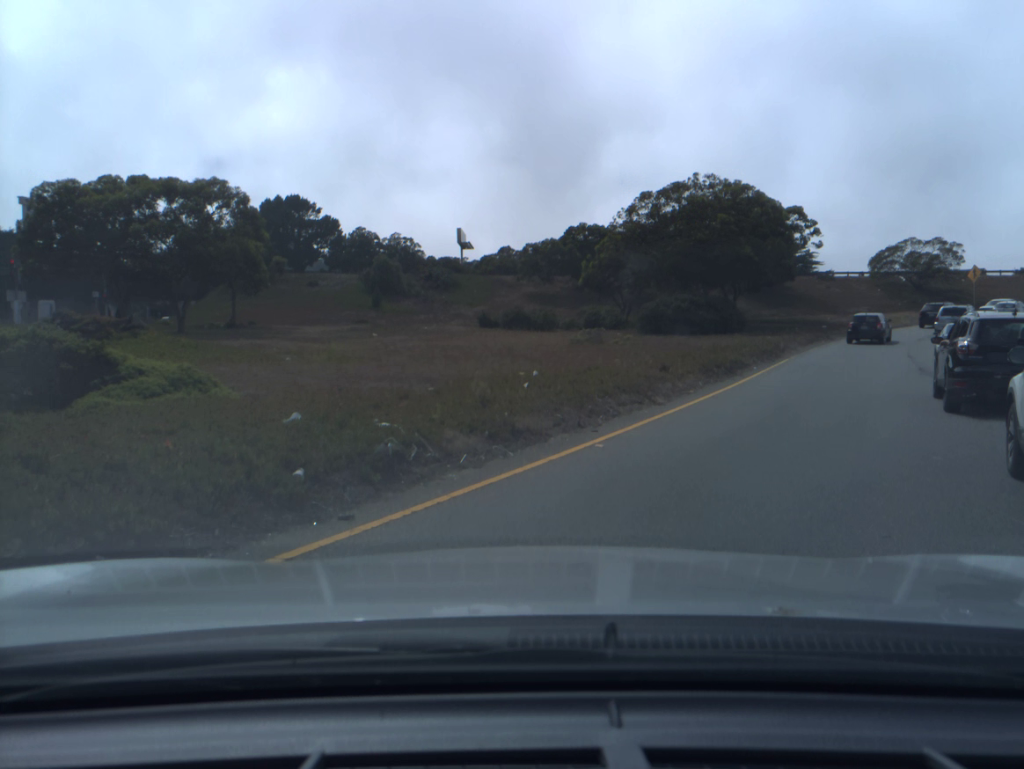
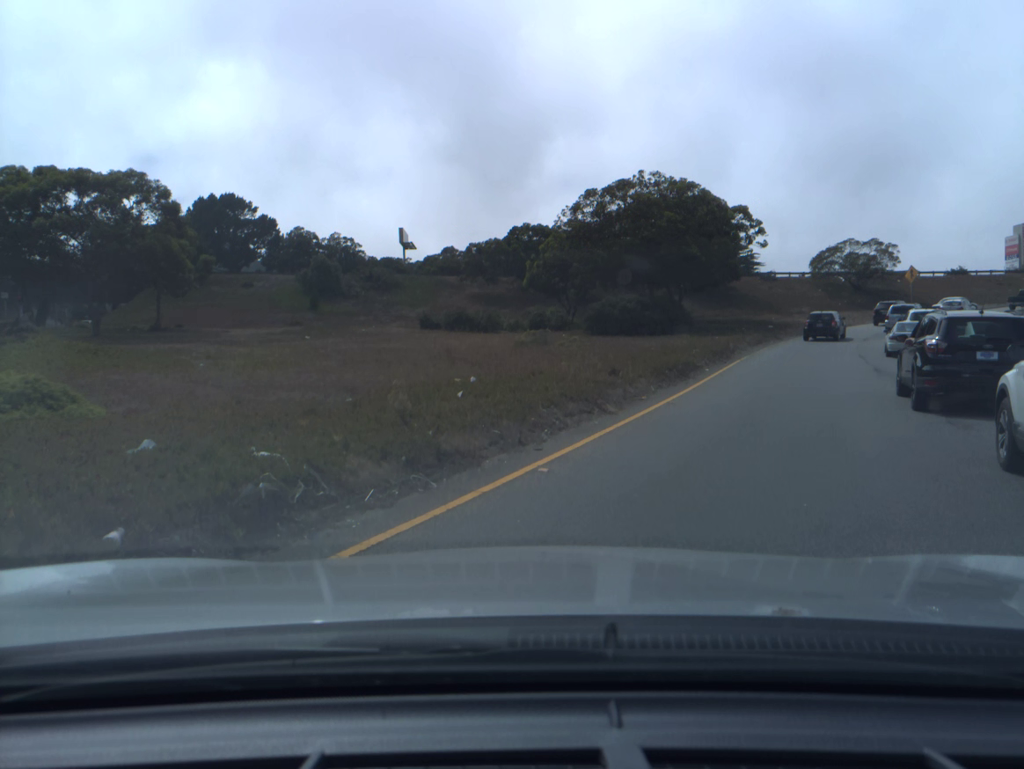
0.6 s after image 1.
(+0.1, +1.7) m; +6°
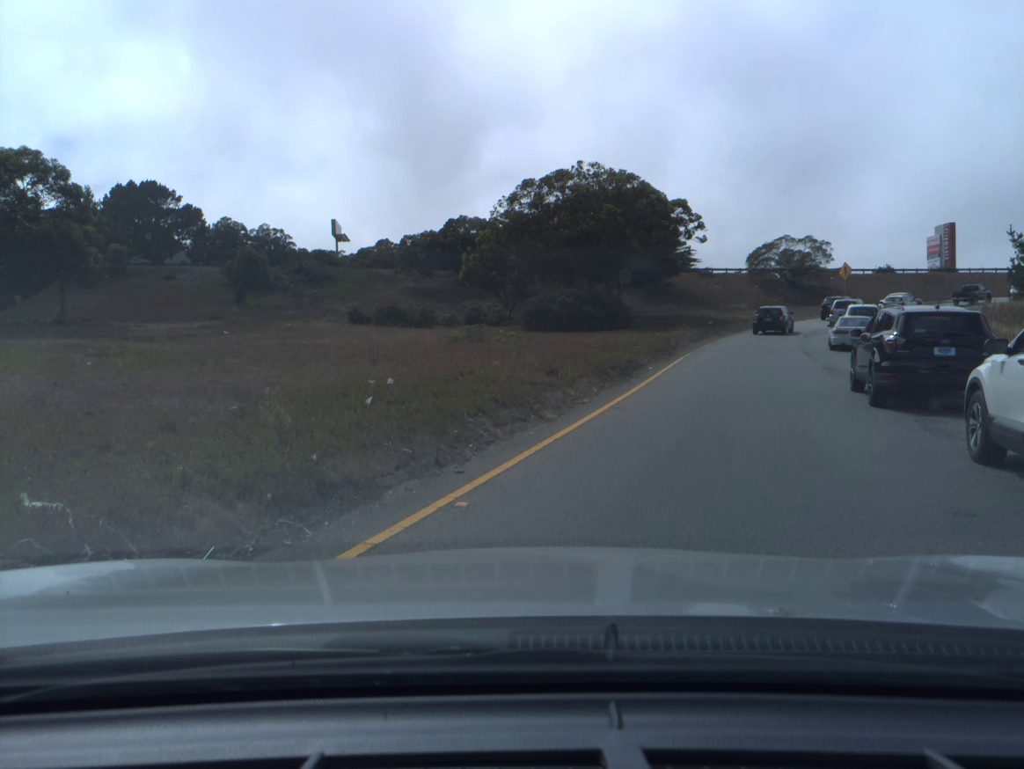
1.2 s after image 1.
(+0.1, +1.8) m; +4°
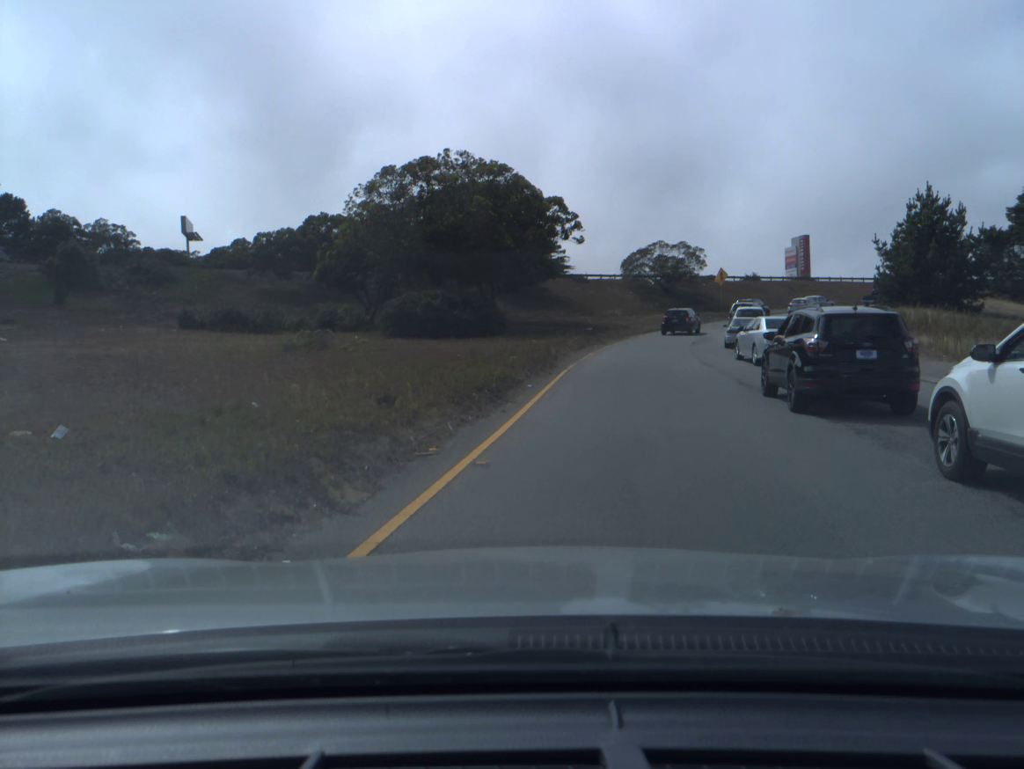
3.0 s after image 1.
(+0.4, +5.3) m; +7°
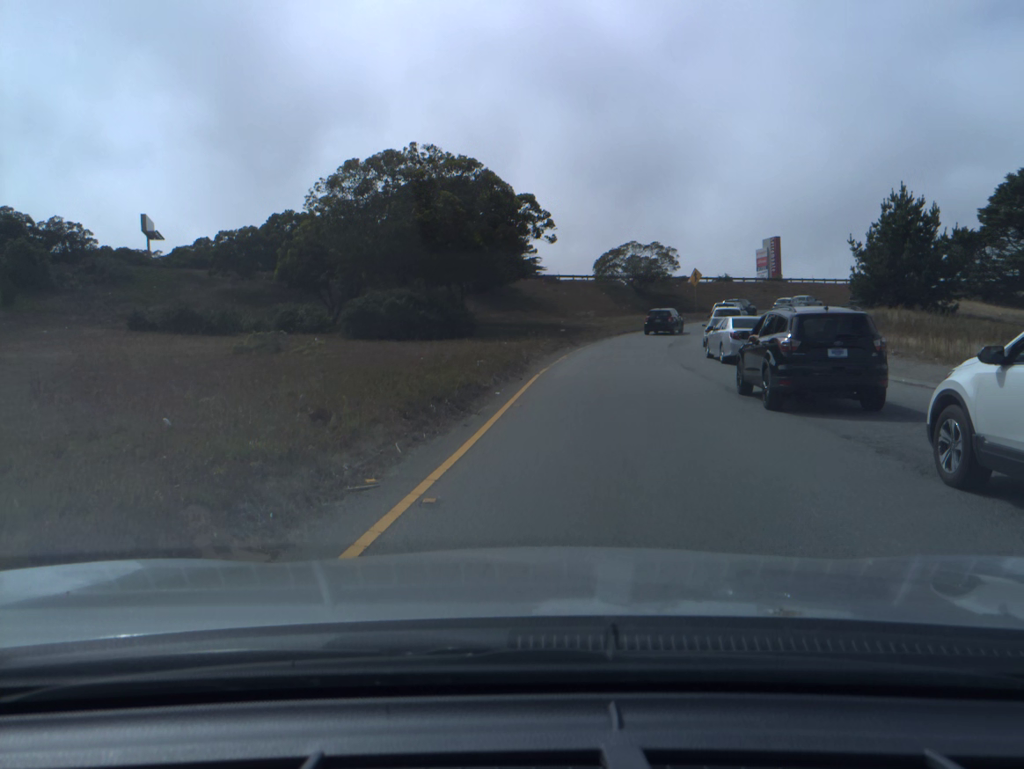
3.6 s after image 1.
(0.0, +1.7) m; +2°
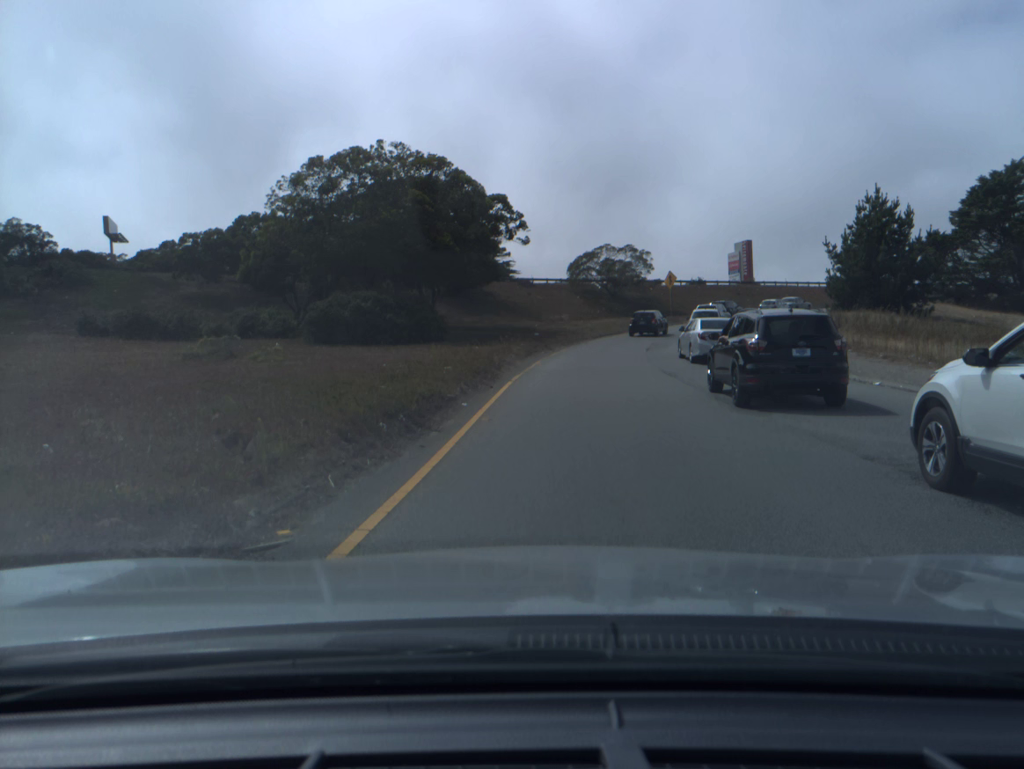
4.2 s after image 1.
(0.0, +1.6) m; +2°
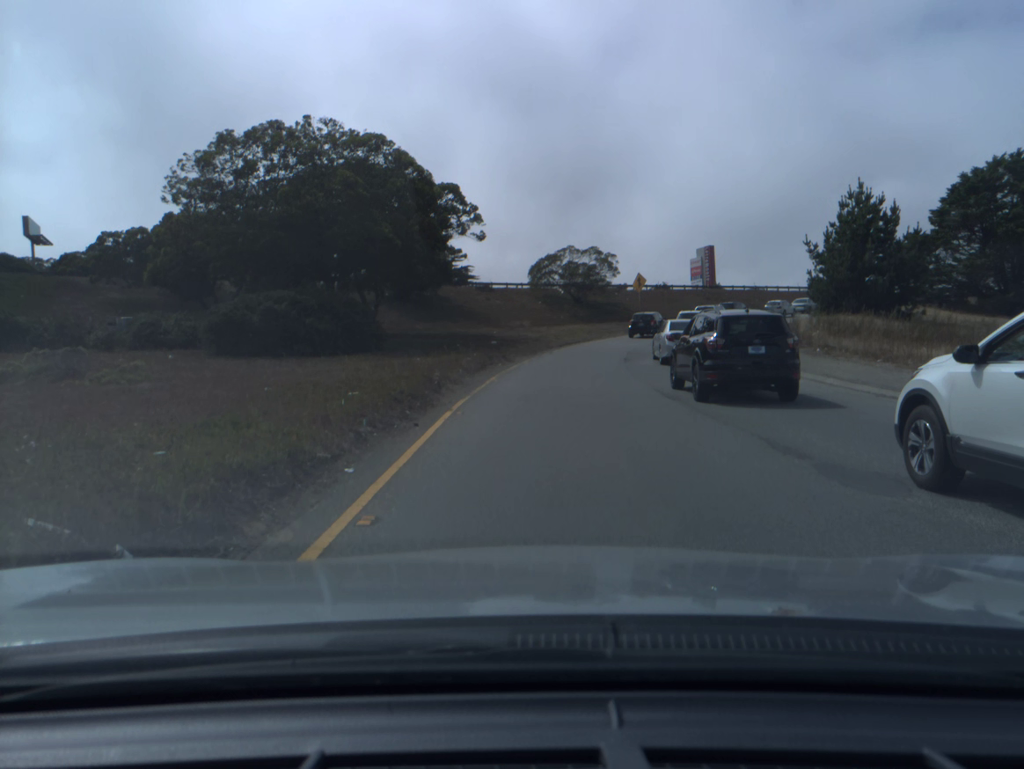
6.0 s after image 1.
(+0.1, +6.0) m; +1°
